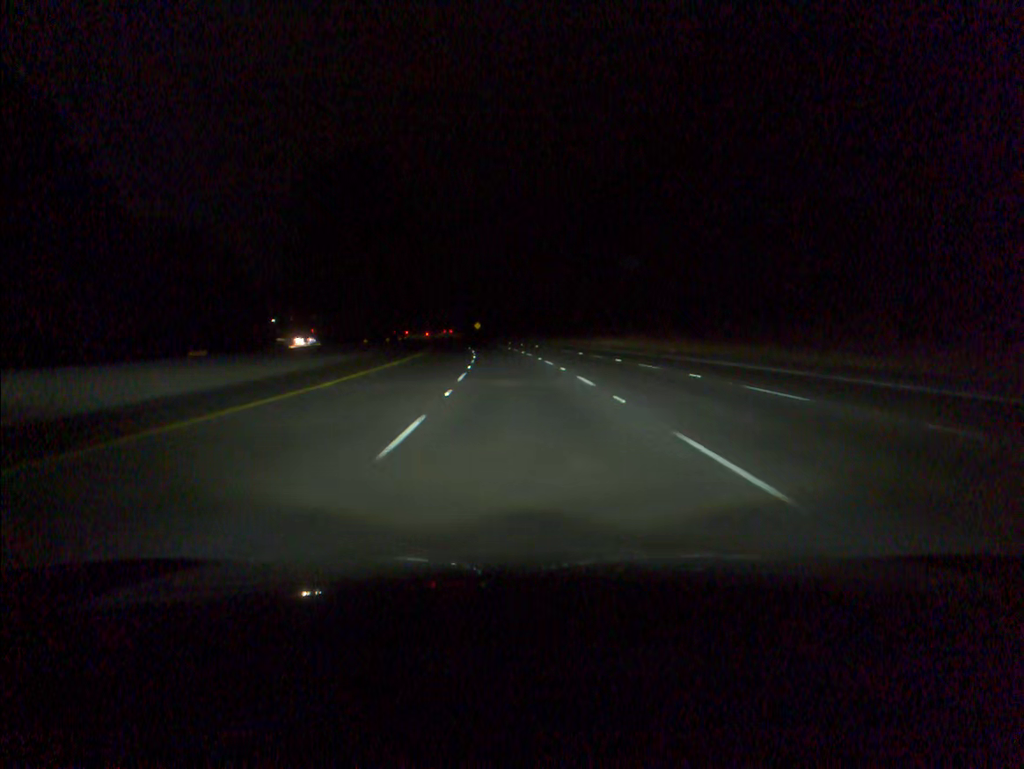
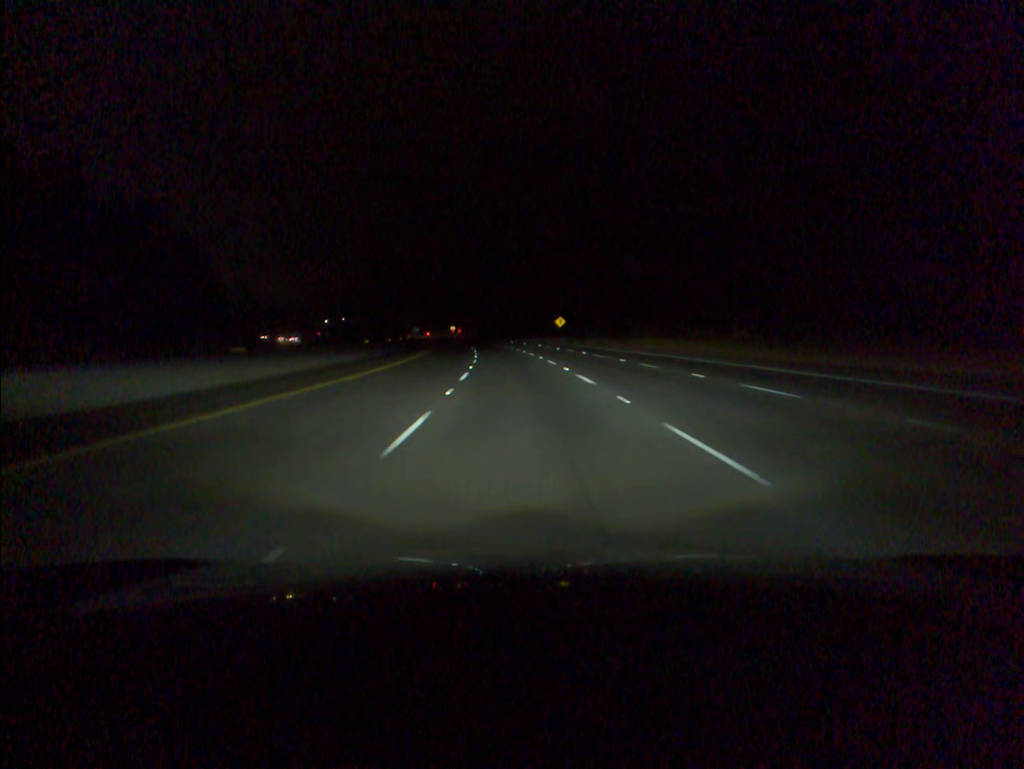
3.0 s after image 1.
(-4.3, +87.1) m; -6°
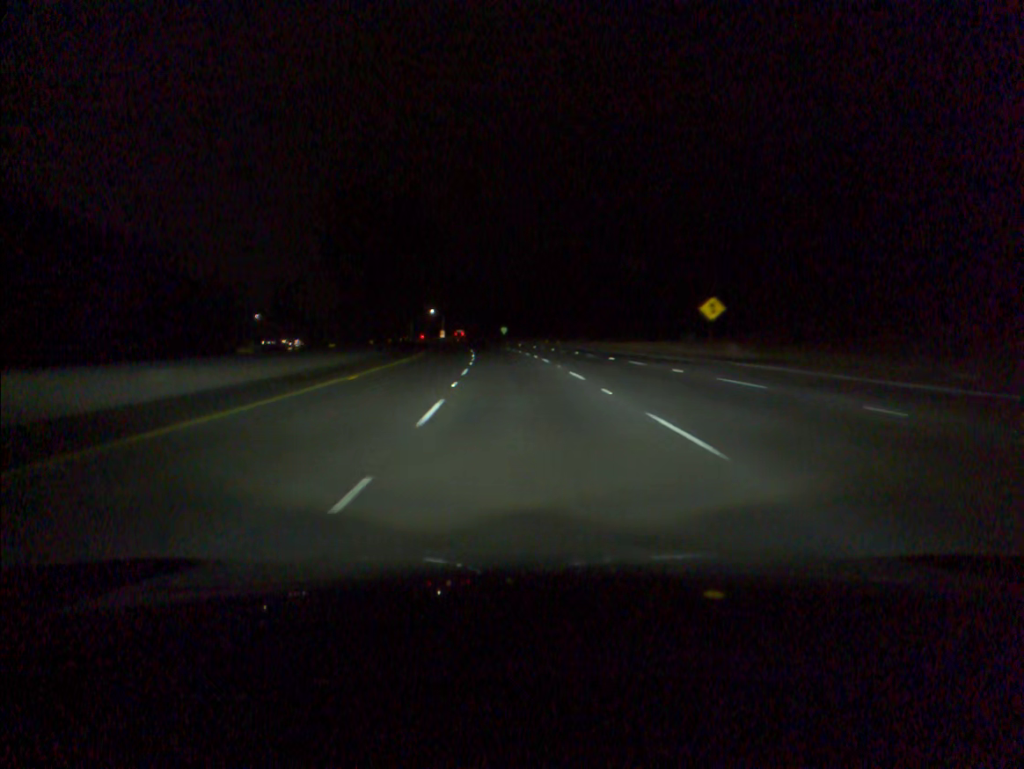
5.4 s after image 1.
(-2.8, +70.0) m; -5°
